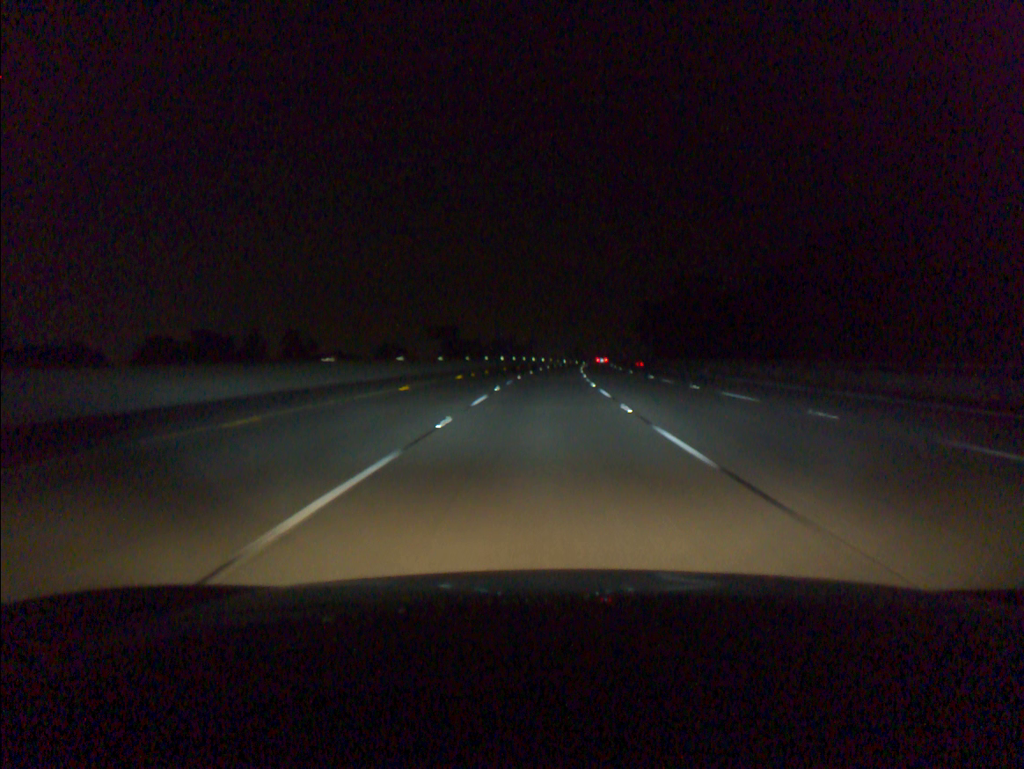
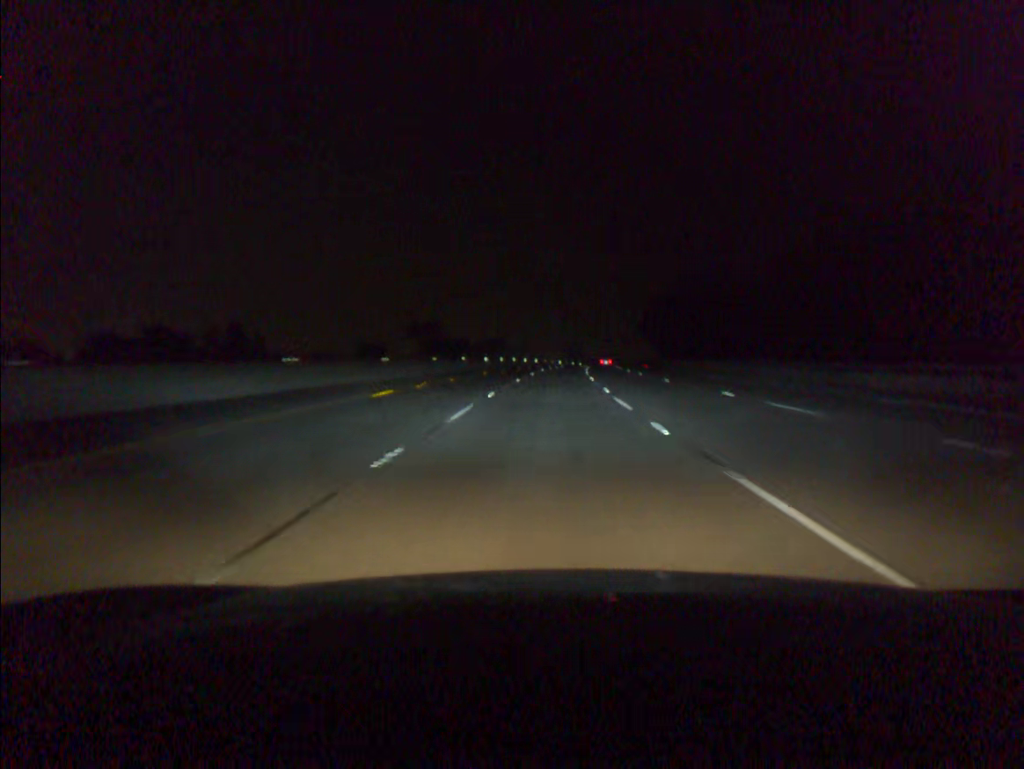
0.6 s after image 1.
(+0.1, +19.3) m; 0°
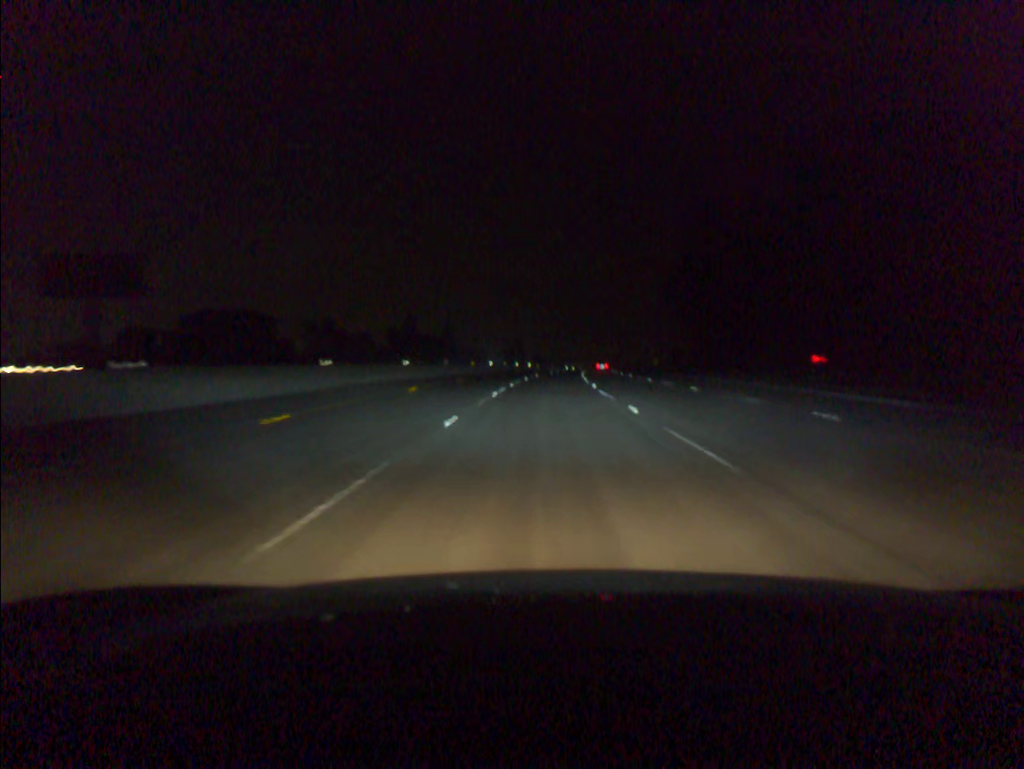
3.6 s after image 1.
(+3.7, +96.8) m; +4°
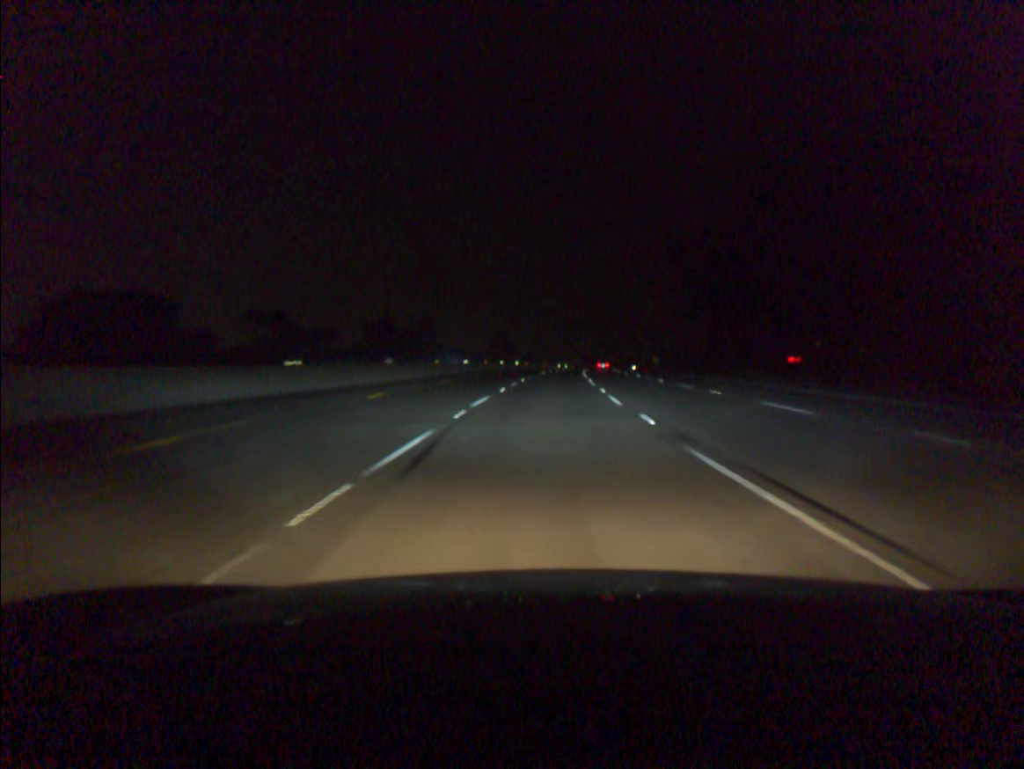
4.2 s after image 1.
(+0.1, +19.5) m; +1°
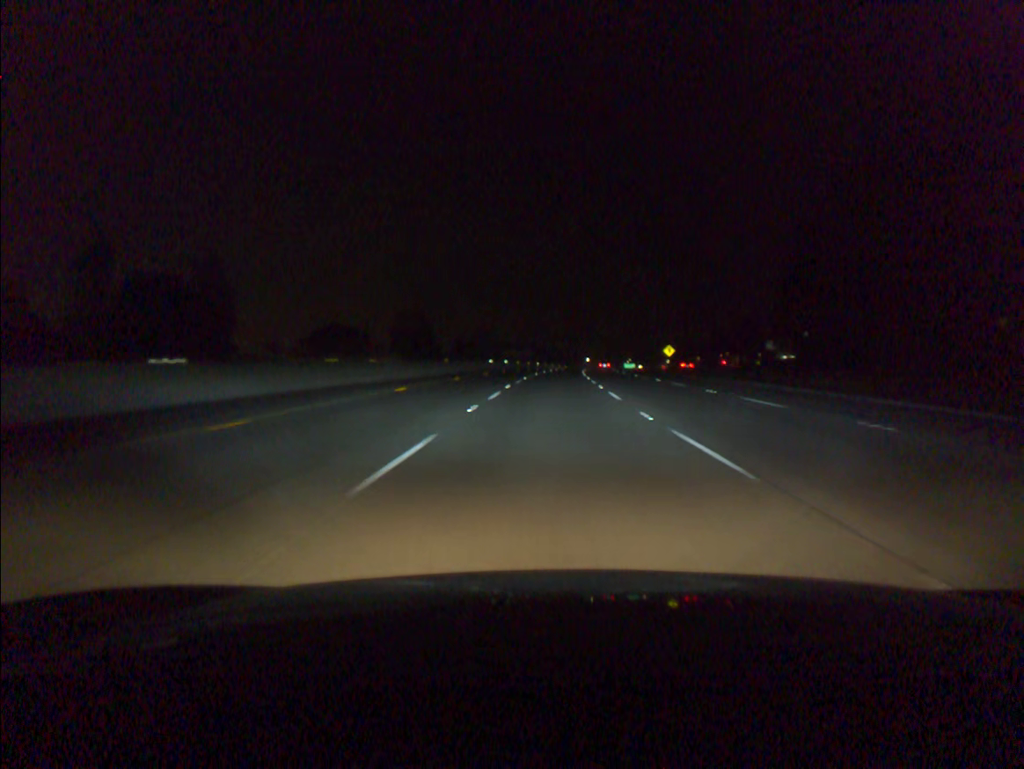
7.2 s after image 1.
(+3.5, +97.6) m; +4°
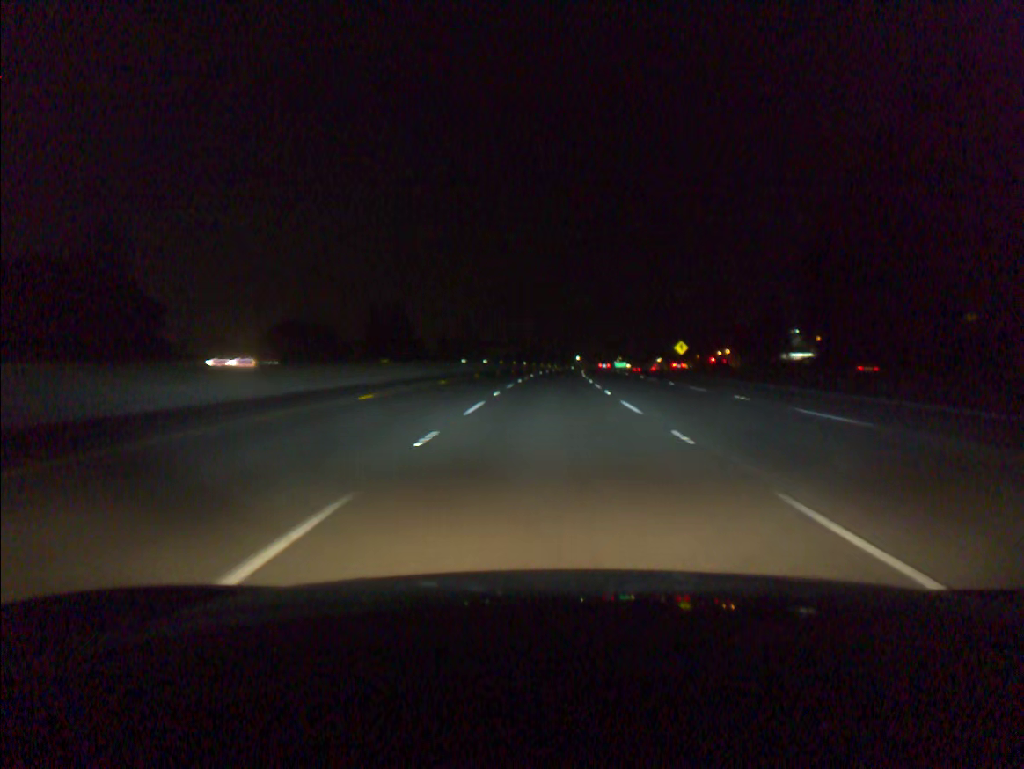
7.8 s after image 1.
(+0.1, +19.6) m; +1°
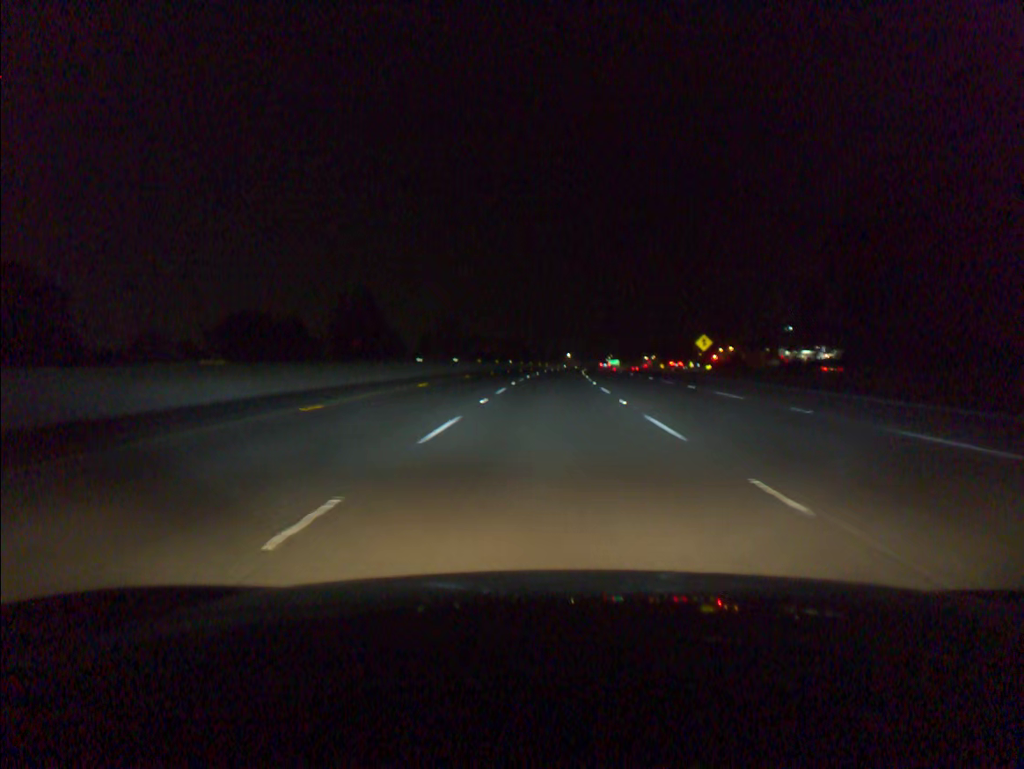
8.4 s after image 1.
(+0.1, +19.6) m; +1°
